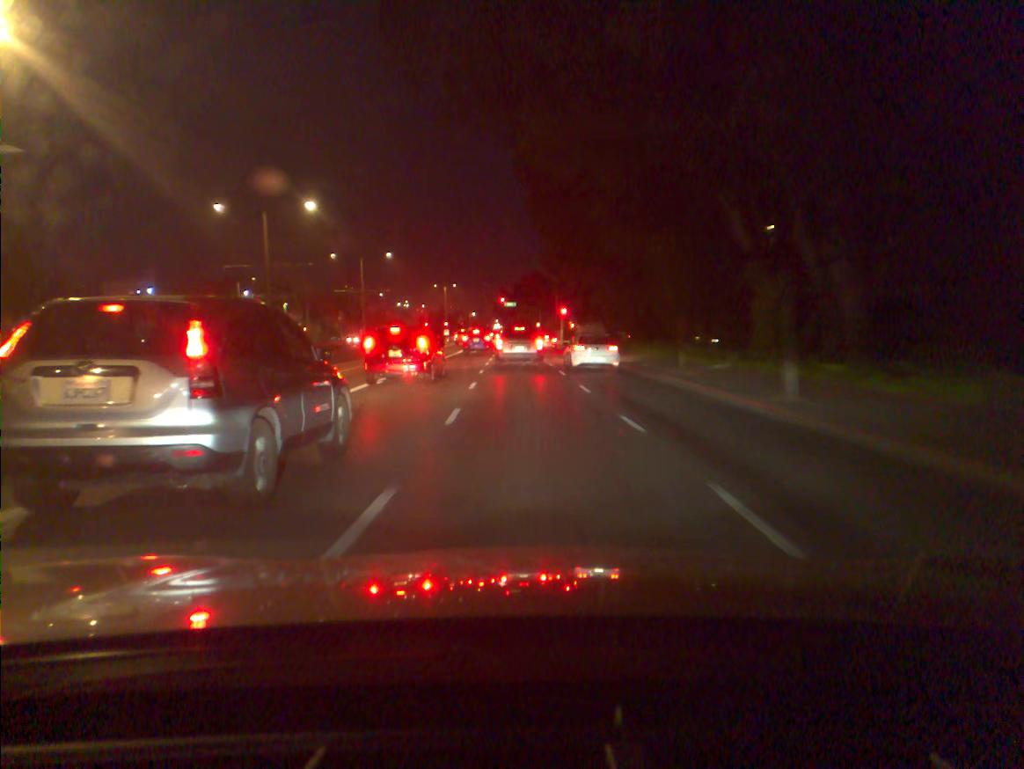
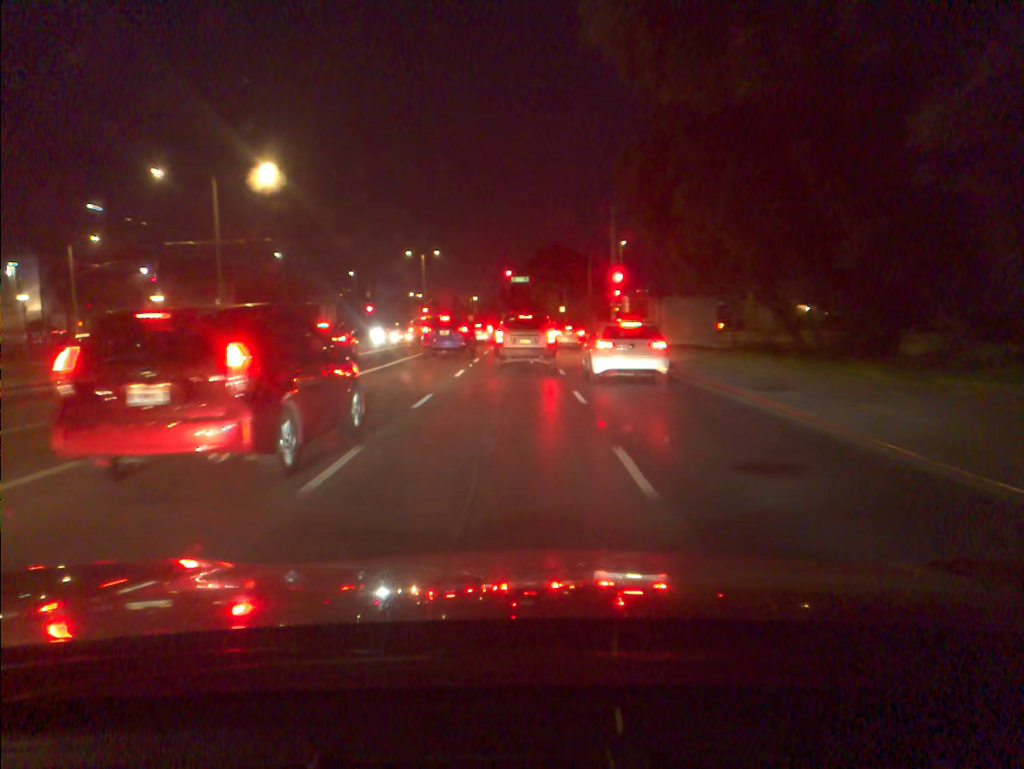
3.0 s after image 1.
(-0.3, +42.5) m; -1°
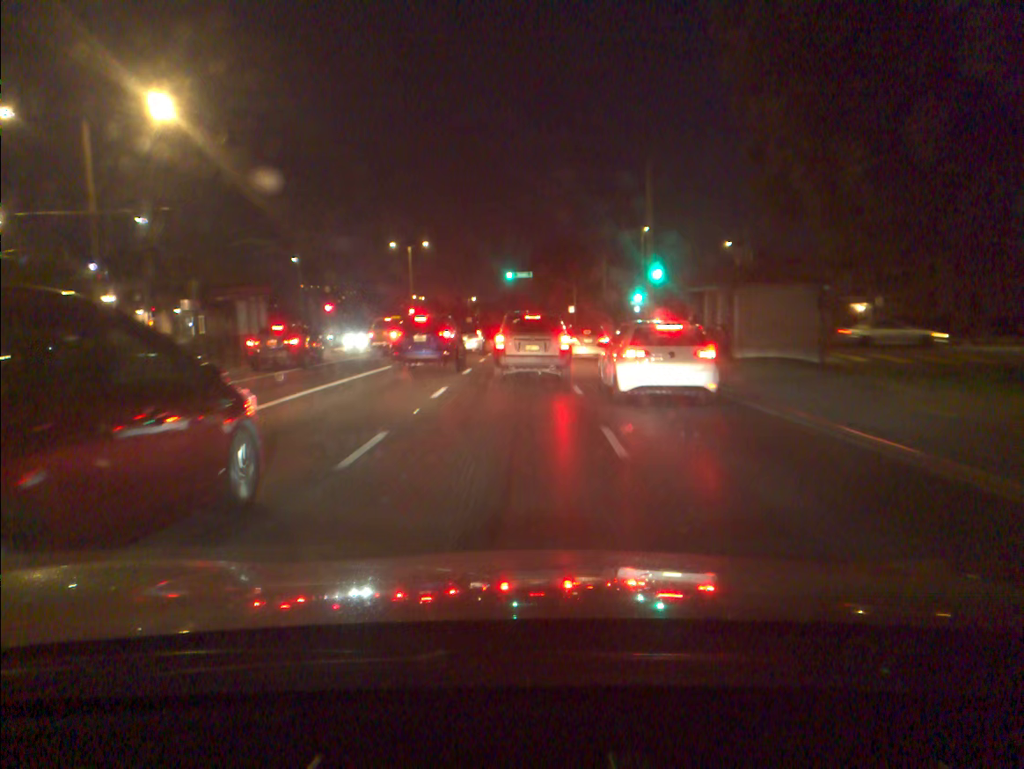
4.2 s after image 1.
(0.0, +13.0) m; 0°
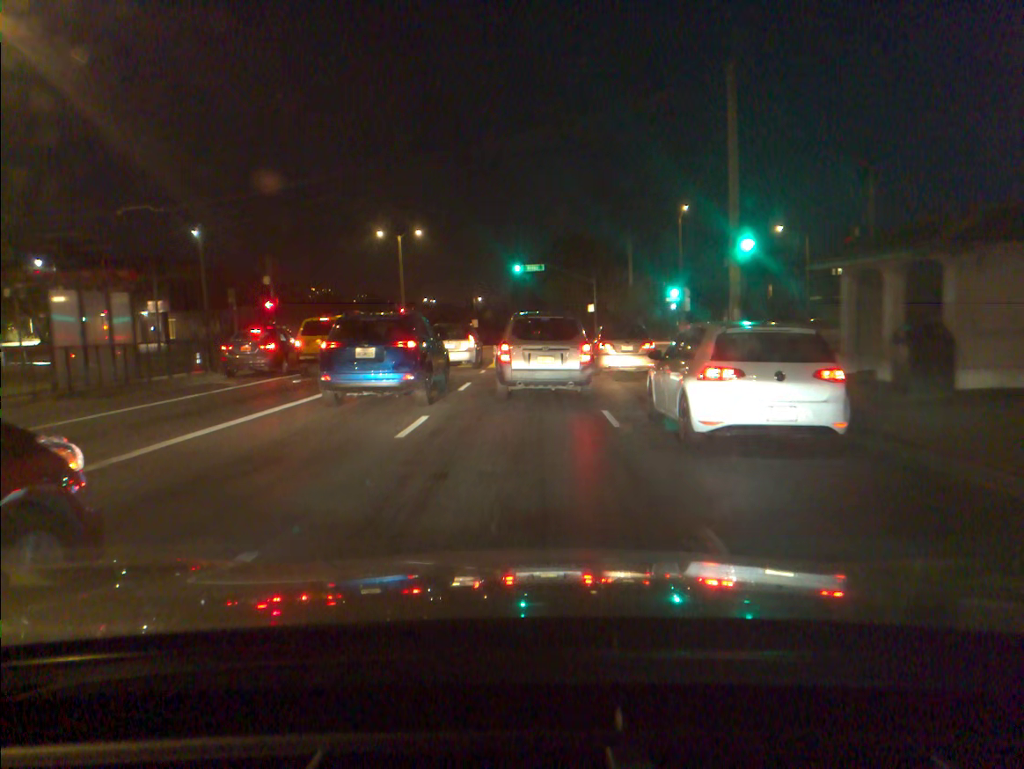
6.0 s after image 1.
(-0.1, +12.7) m; -1°
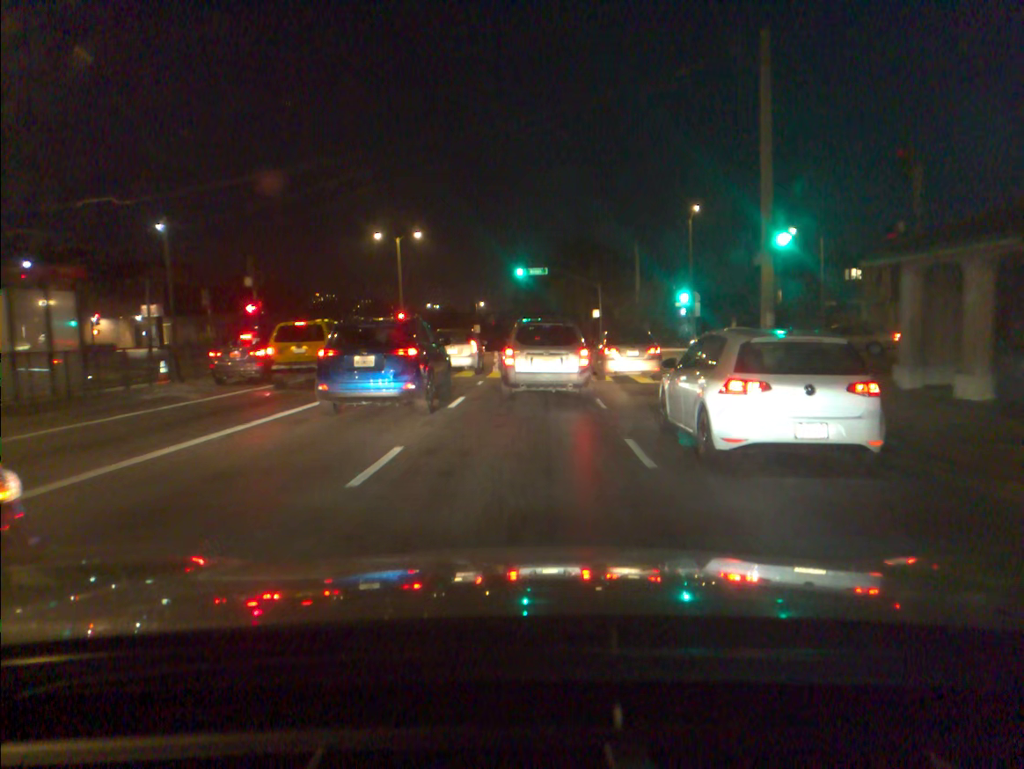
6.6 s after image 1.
(0.0, +2.8) m; 0°
